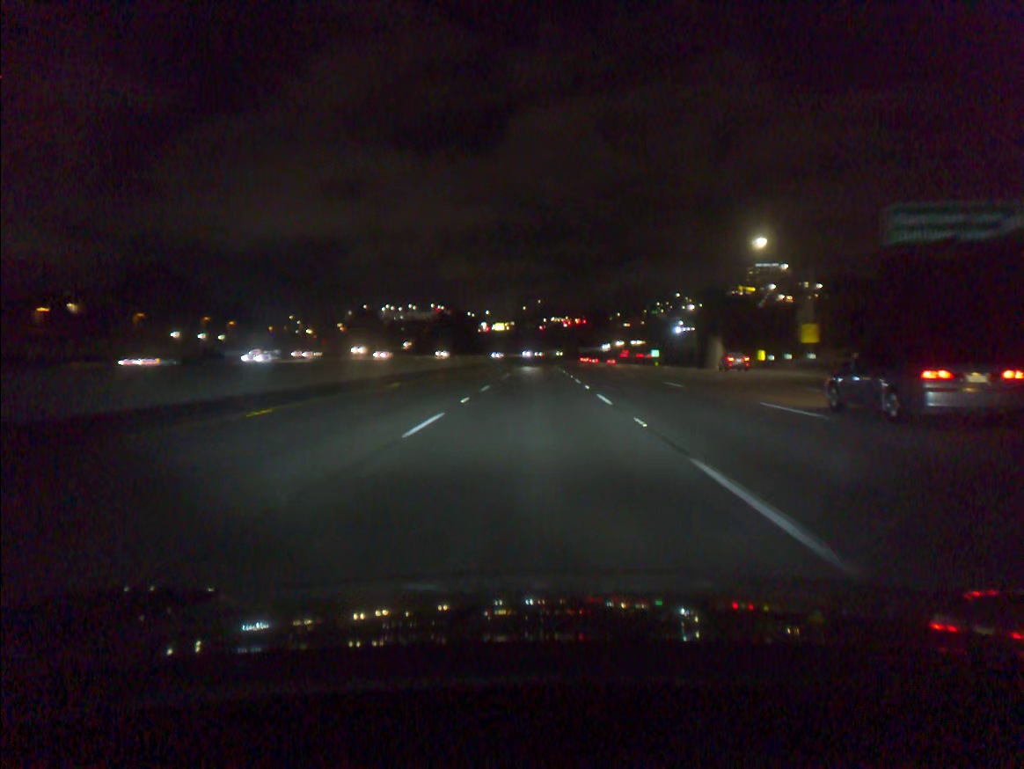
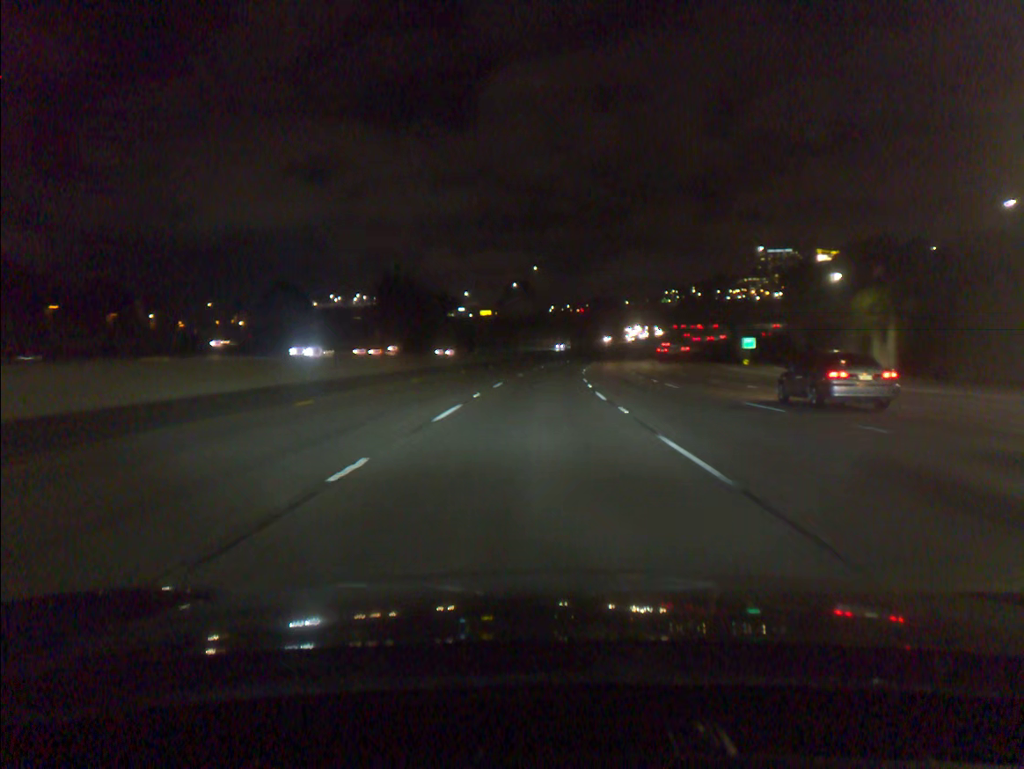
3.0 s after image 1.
(+0.1, +84.9) m; 0°
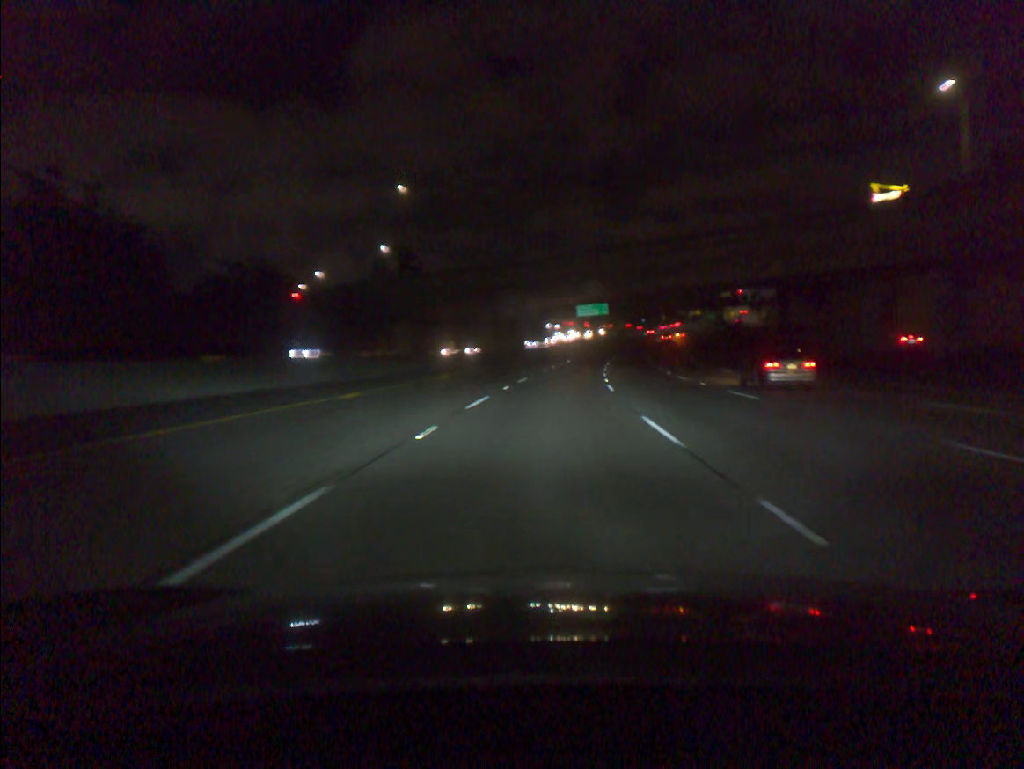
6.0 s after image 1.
(+3.7, +84.8) m; +6°
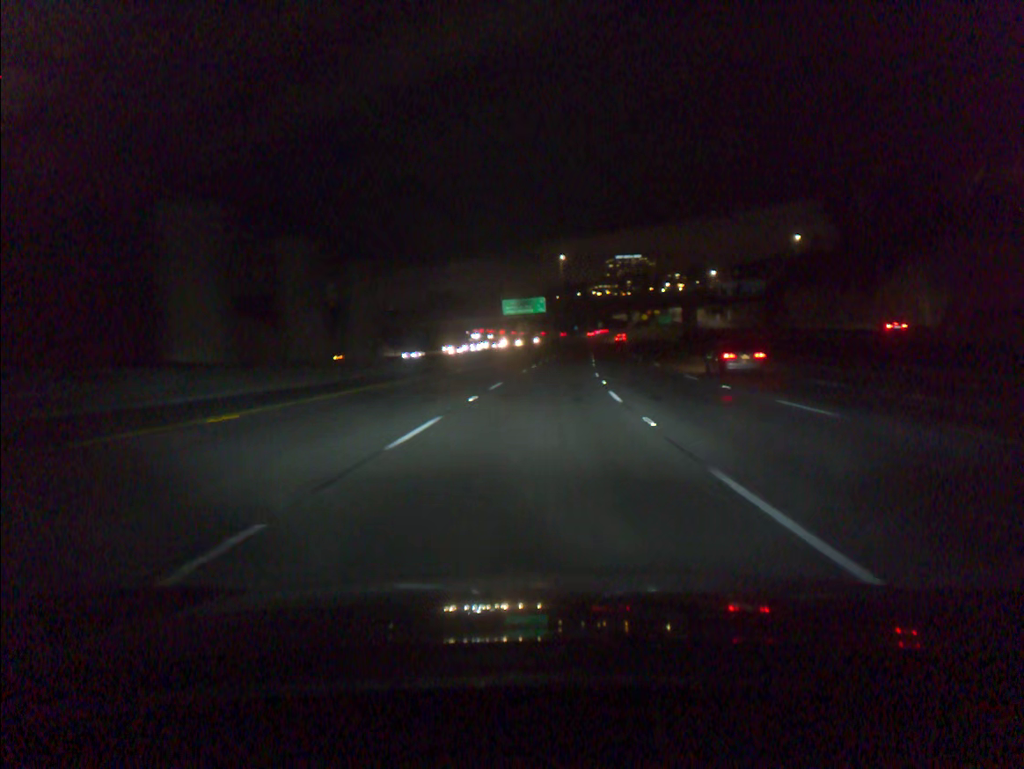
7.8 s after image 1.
(+2.3, +50.7) m; +5°
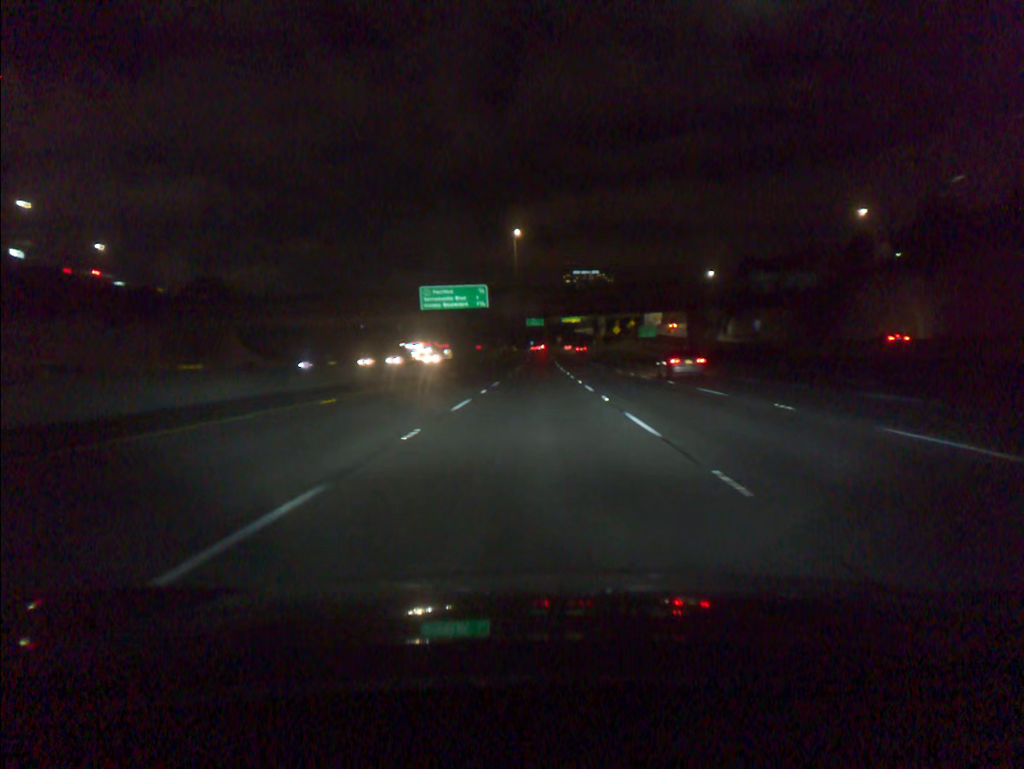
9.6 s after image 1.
(+1.7, +50.5) m; +3°
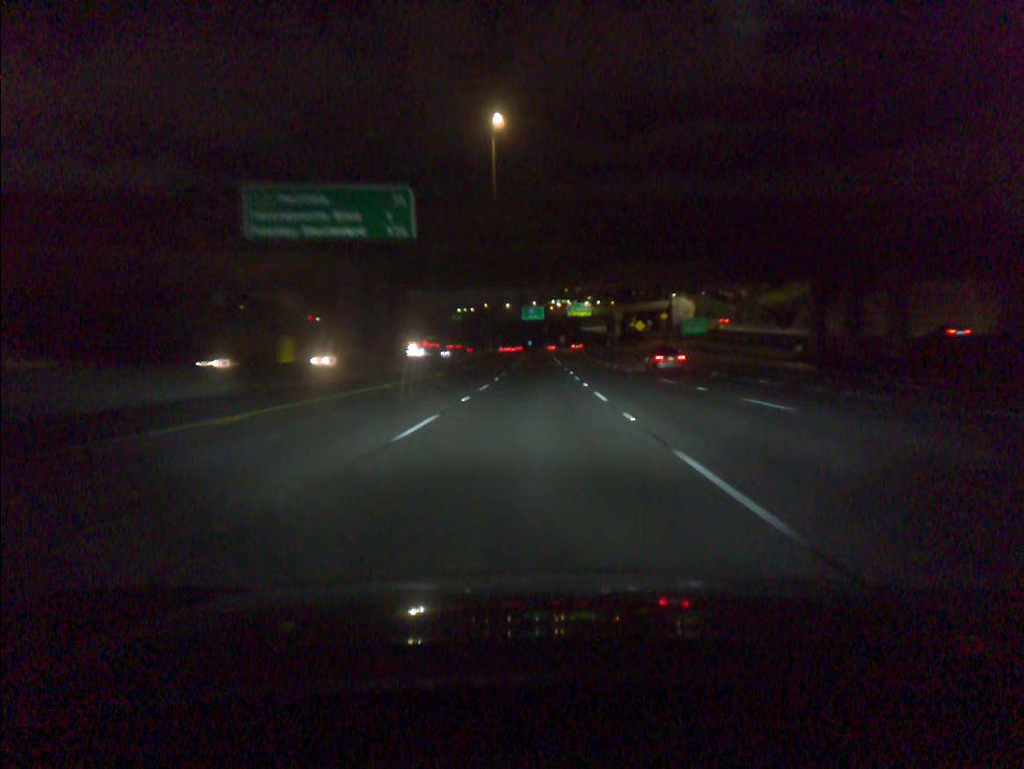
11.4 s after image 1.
(+0.2, +50.2) m; 0°
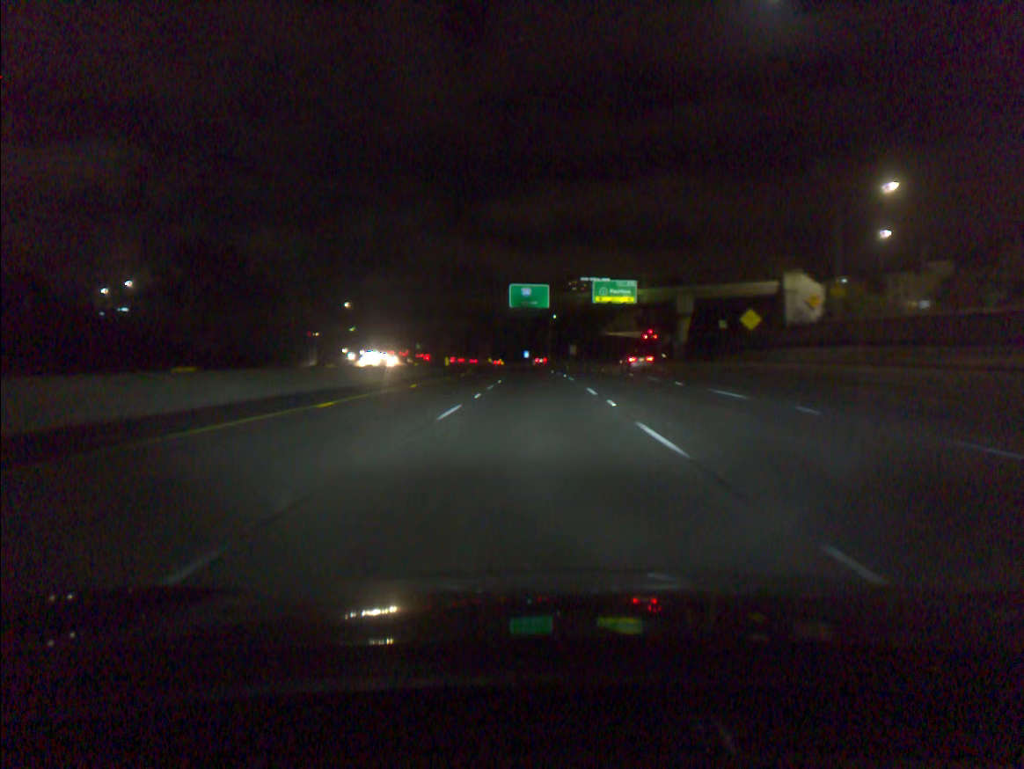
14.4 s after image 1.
(-0.1, +83.7) m; 0°
